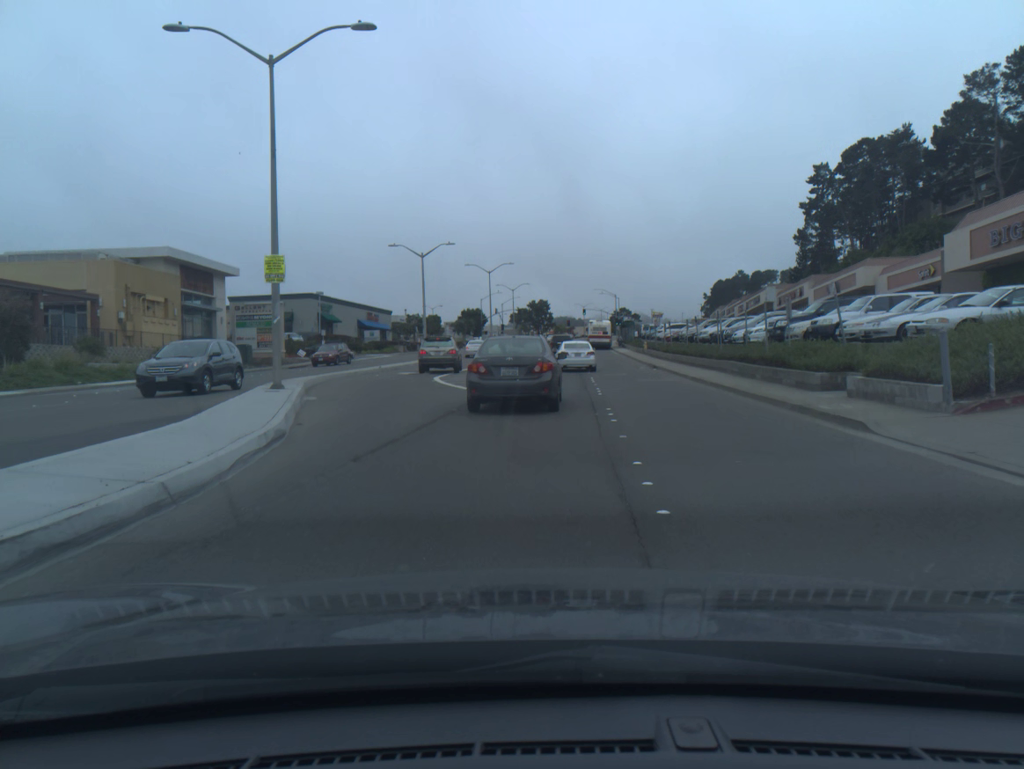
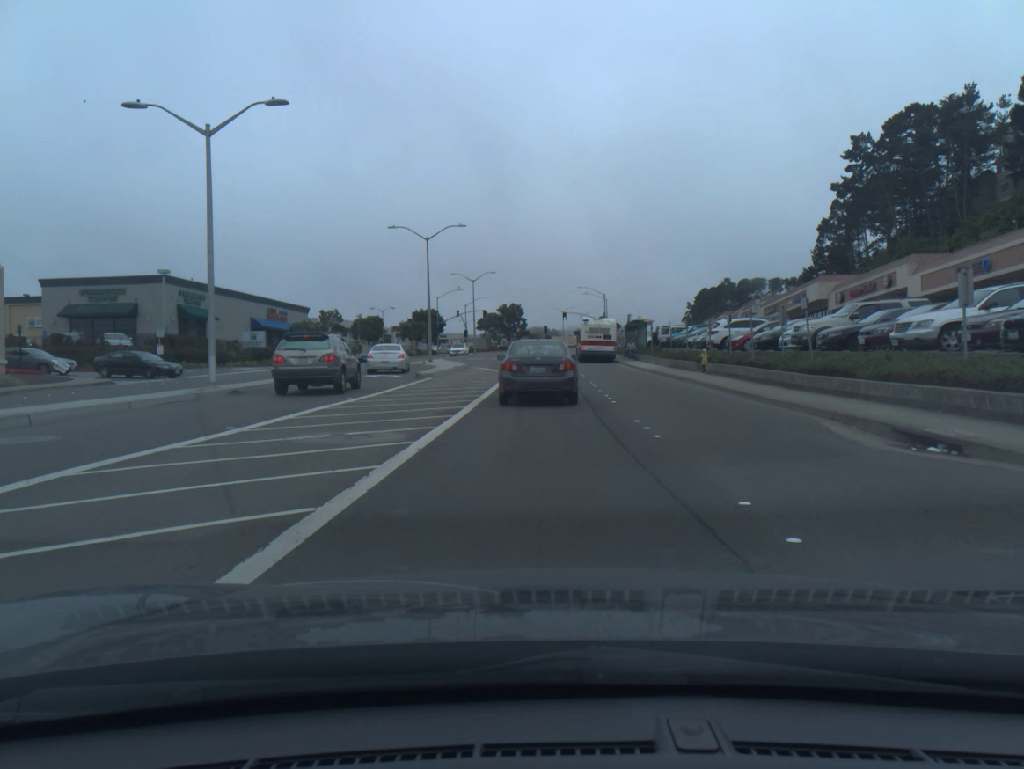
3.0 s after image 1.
(+0.5, +31.0) m; +2°
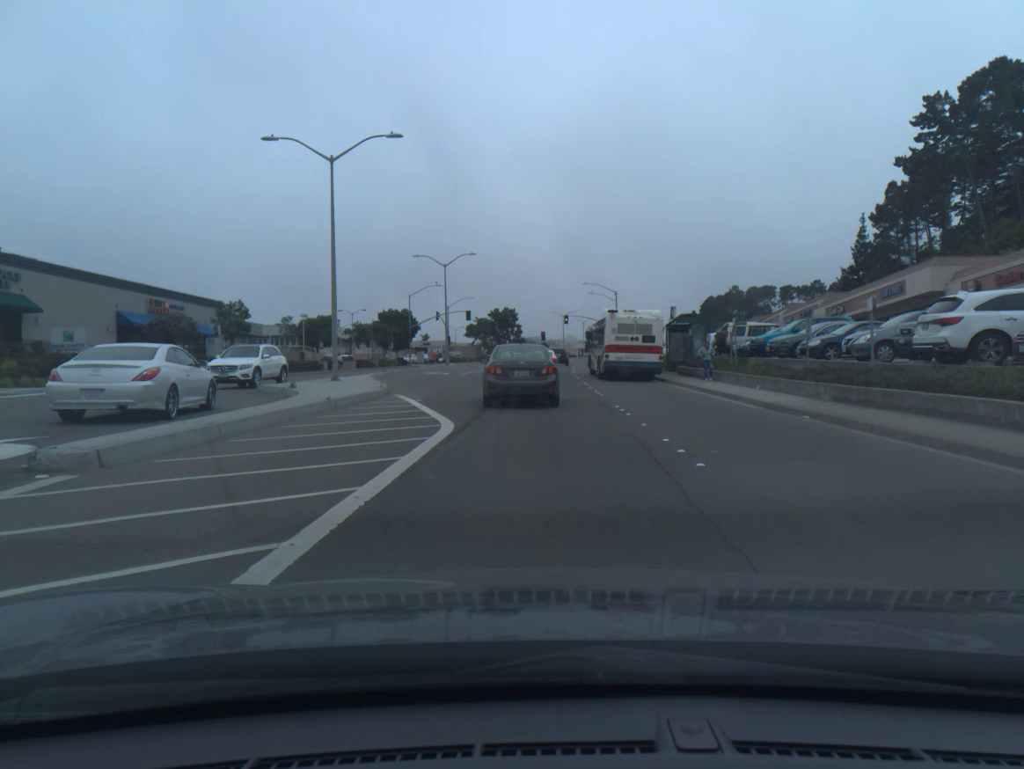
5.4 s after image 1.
(0.0, +24.3) m; 0°
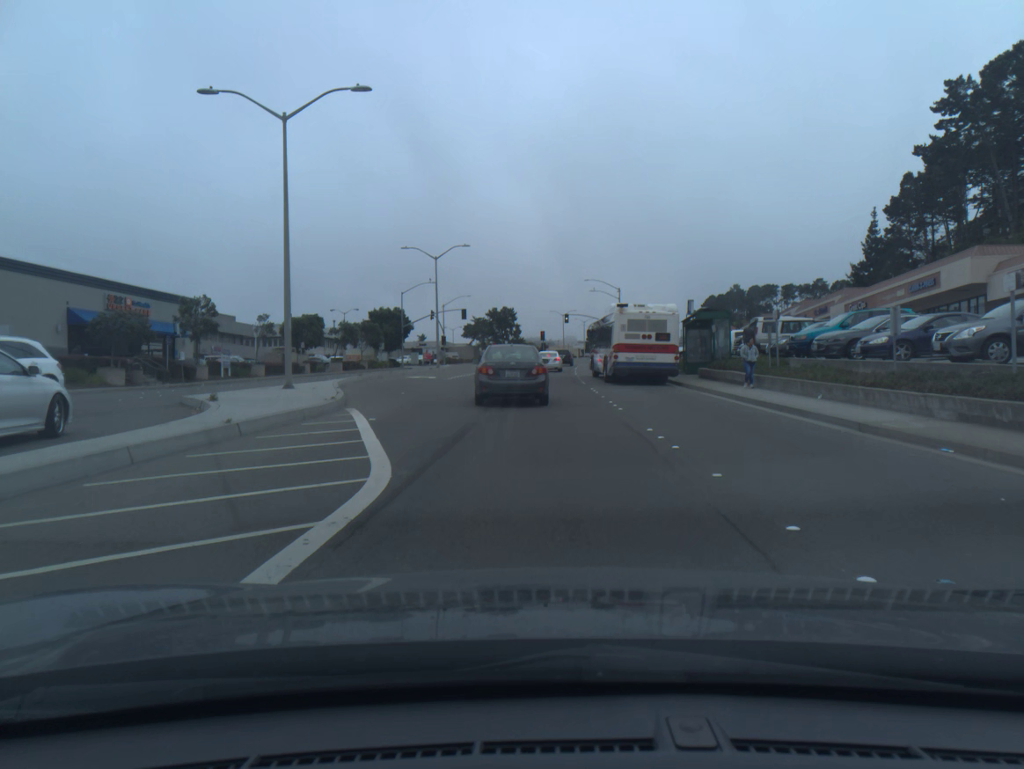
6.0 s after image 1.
(0.0, +5.6) m; 0°
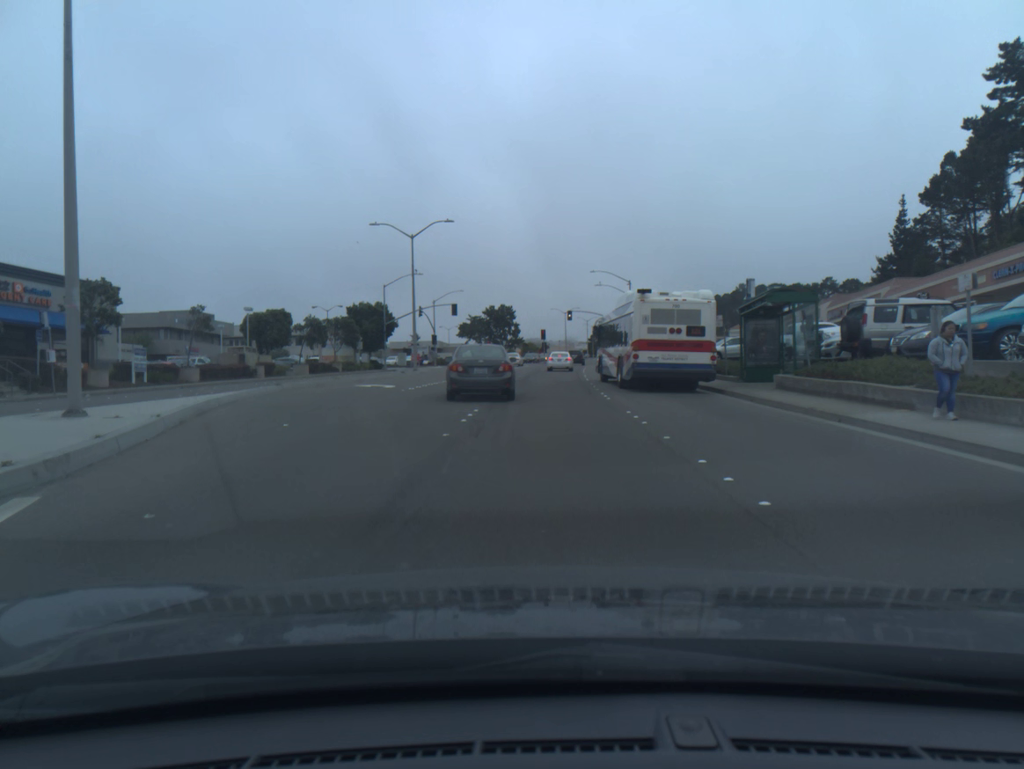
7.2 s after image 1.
(0.0, +11.2) m; 0°
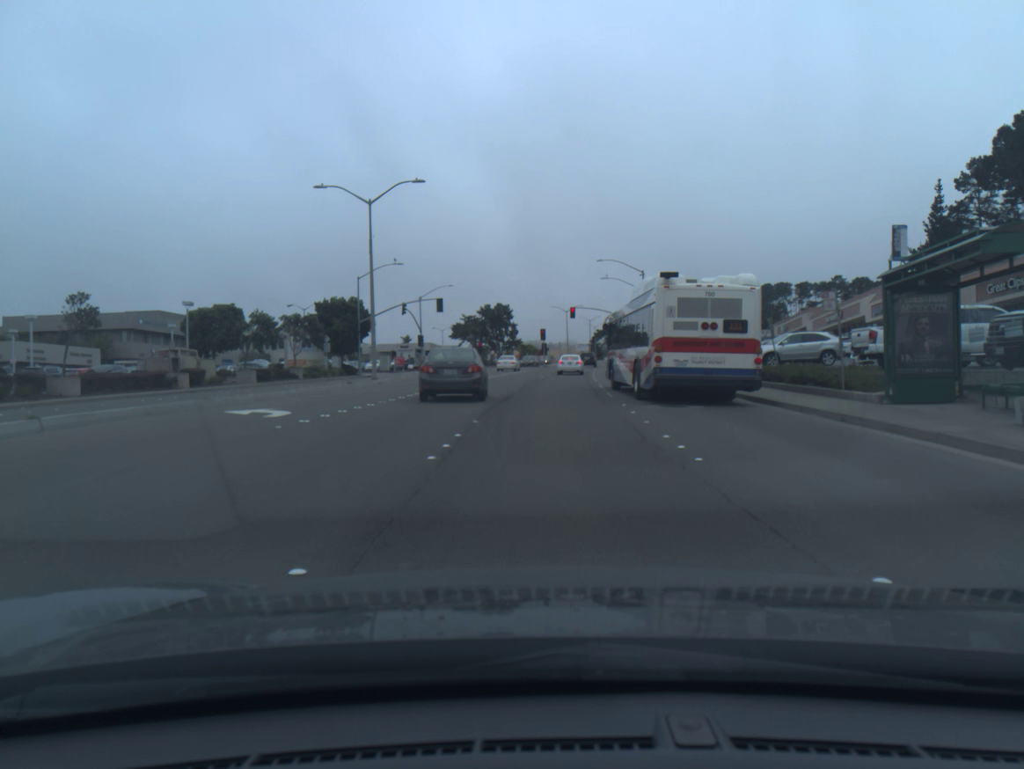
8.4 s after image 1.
(0.0, +11.8) m; 0°
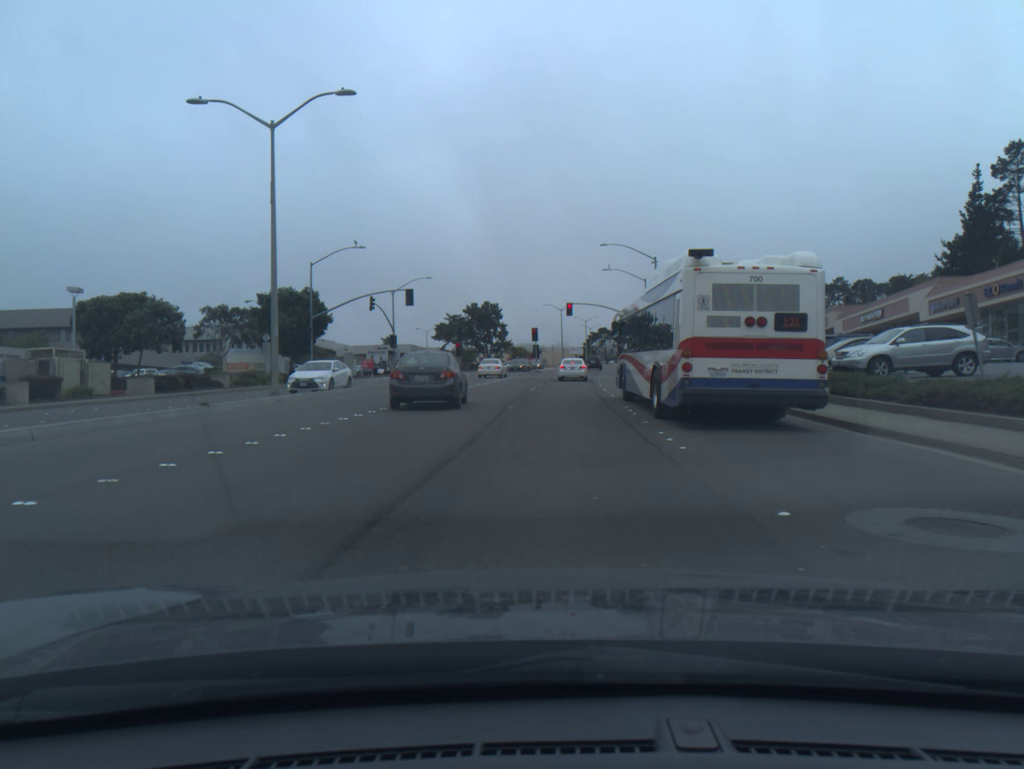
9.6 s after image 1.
(+0.1, +12.6) m; +1°
